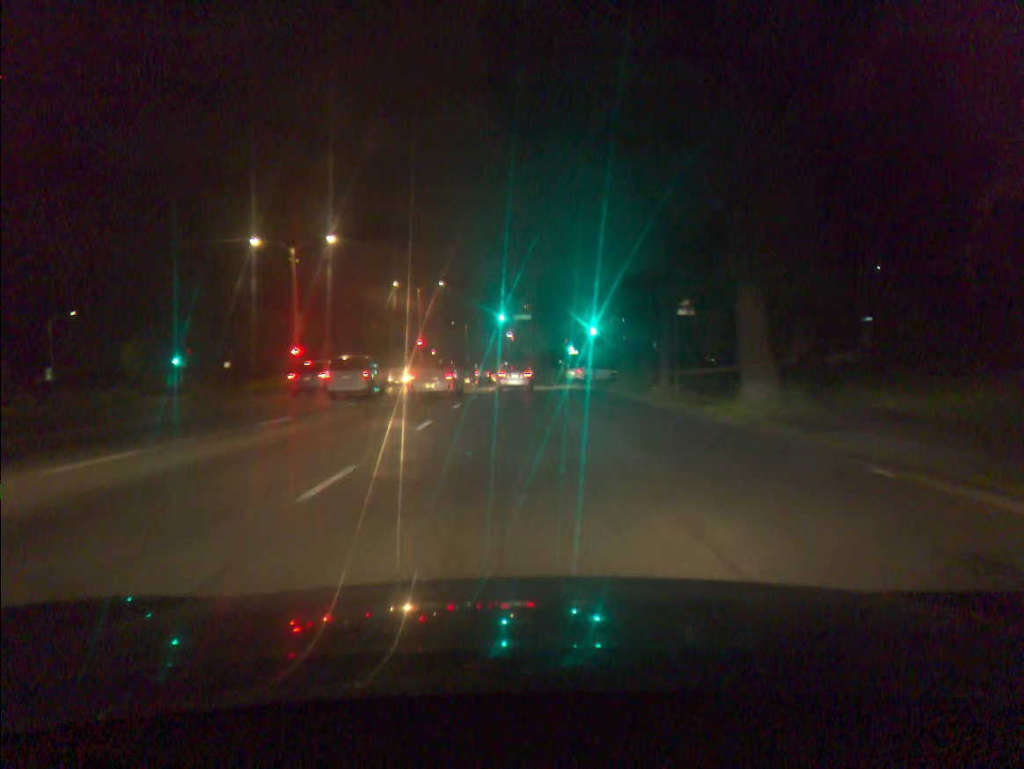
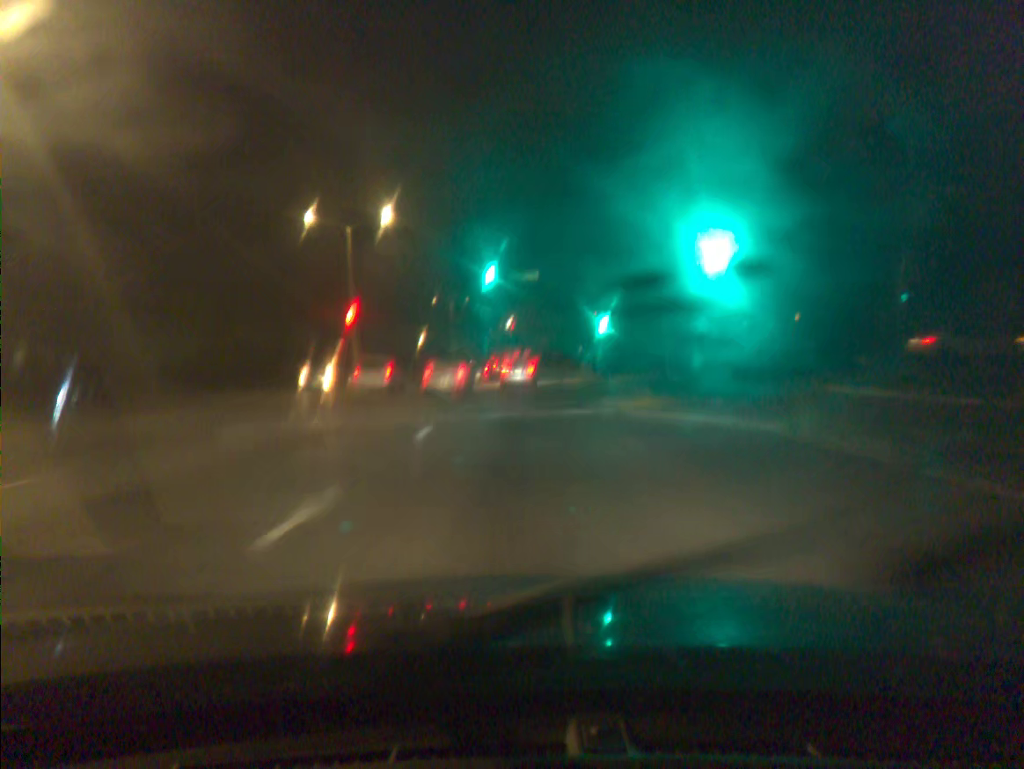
(0.0, +31.0) m; 0°
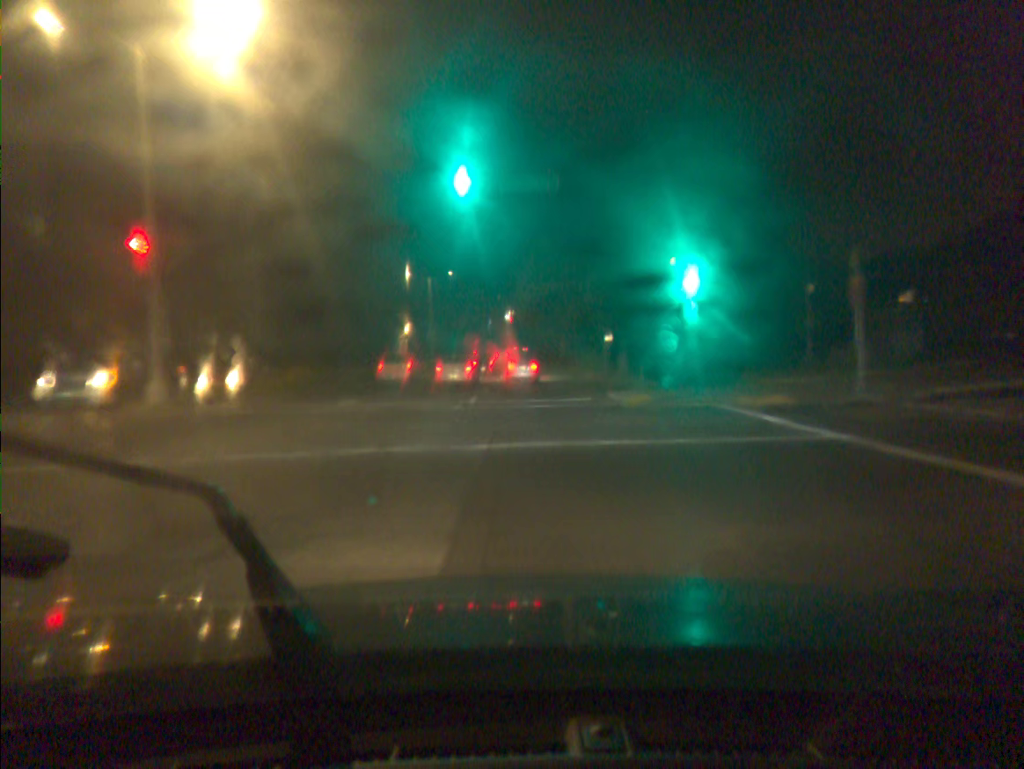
(0.0, +24.7) m; 0°
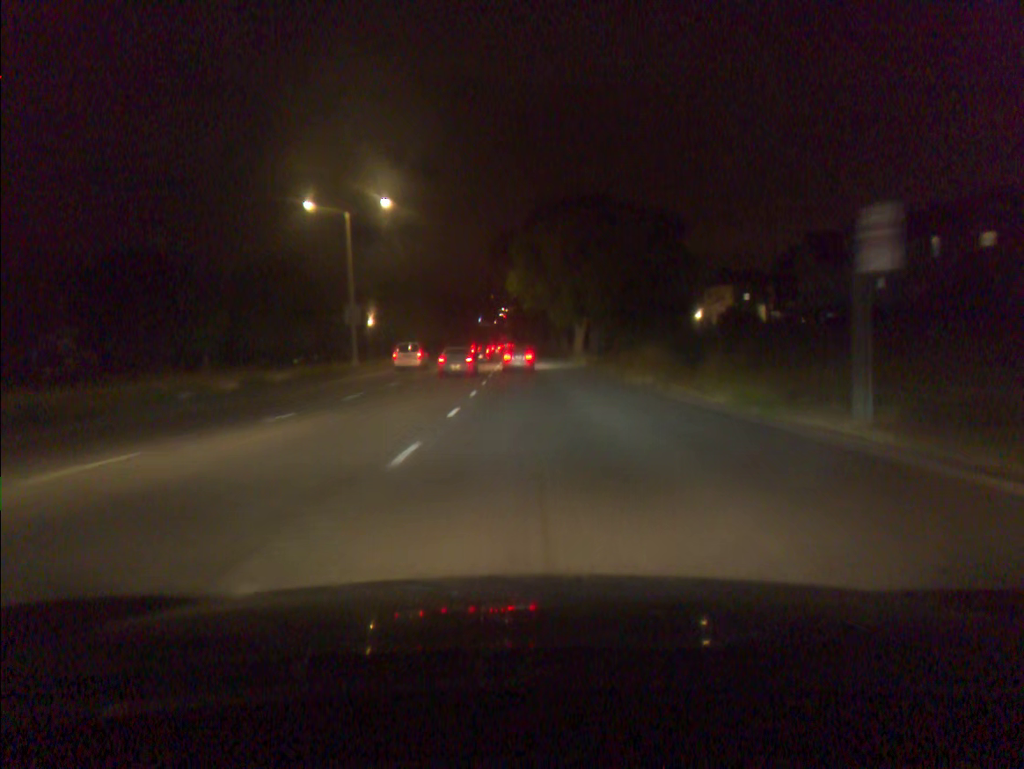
(0.0, +36.1) m; 0°
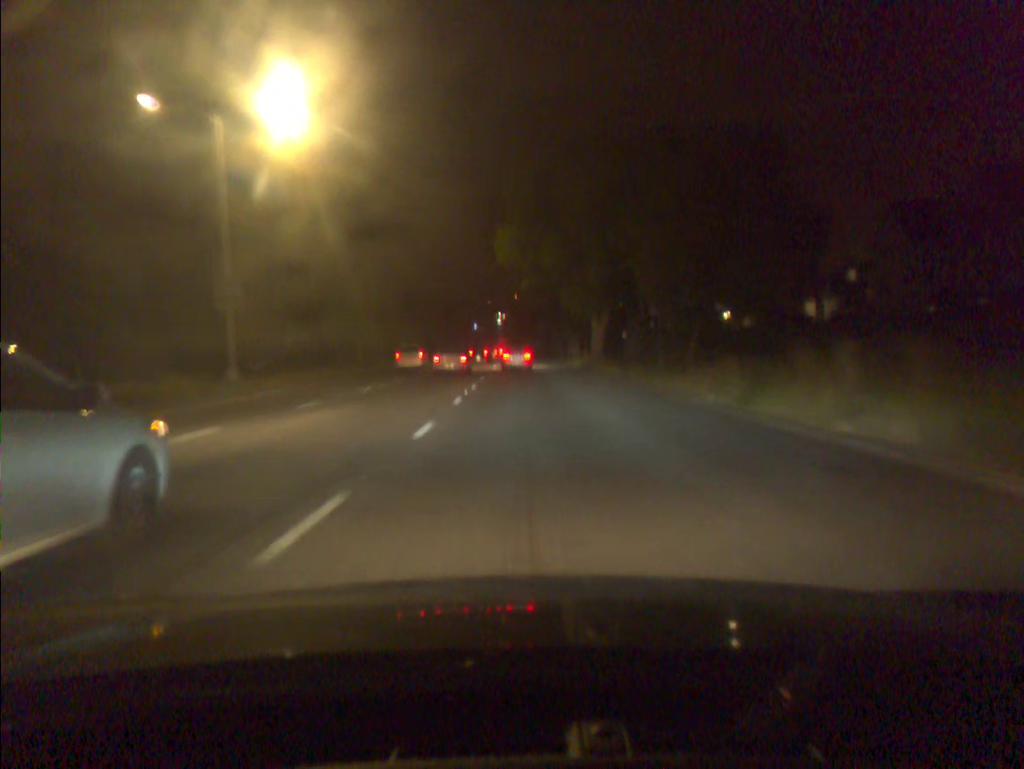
(+0.1, +18.9) m; 0°
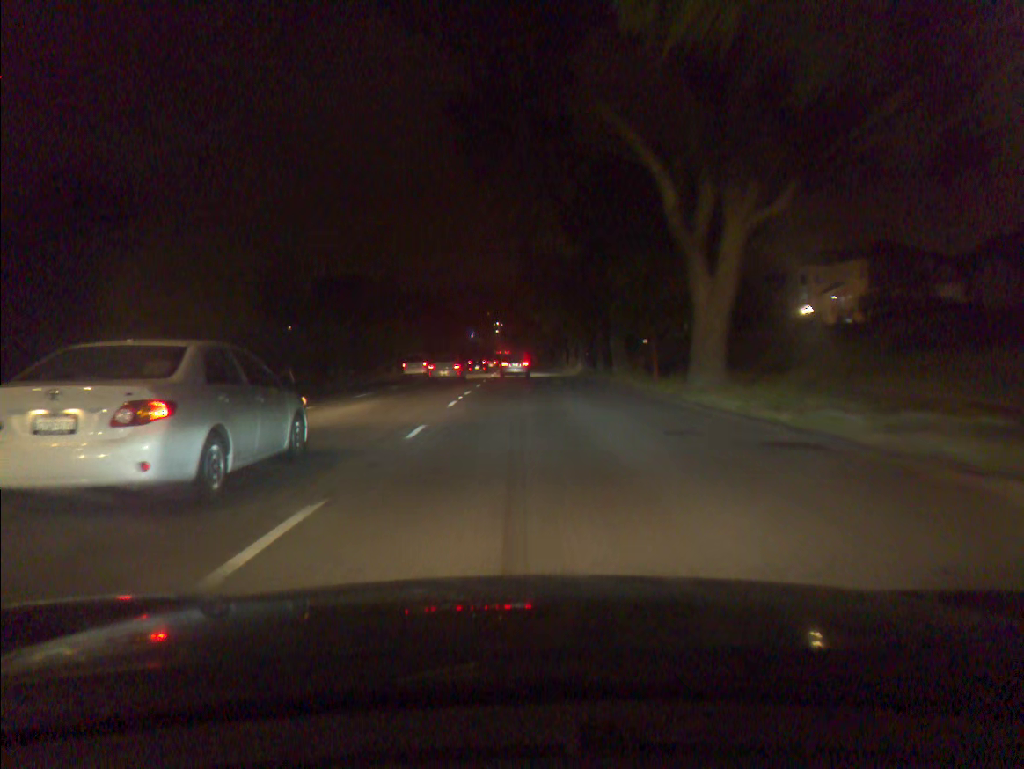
(0.0, +29.1) m; 0°
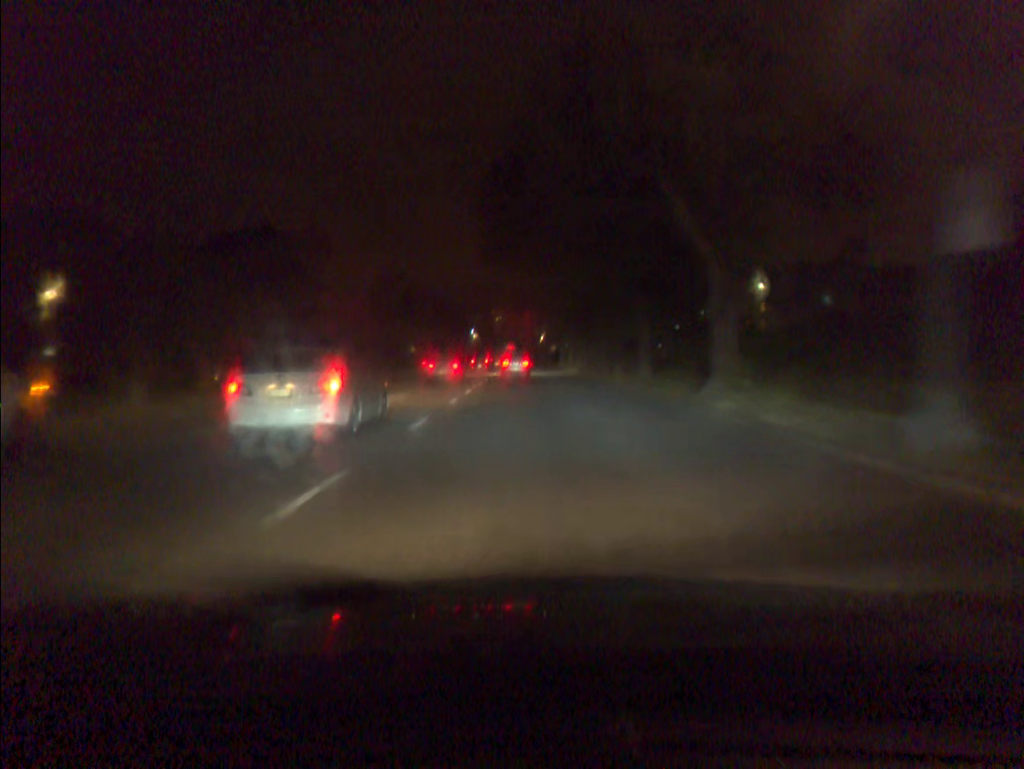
(-0.1, +49.3) m; 0°
